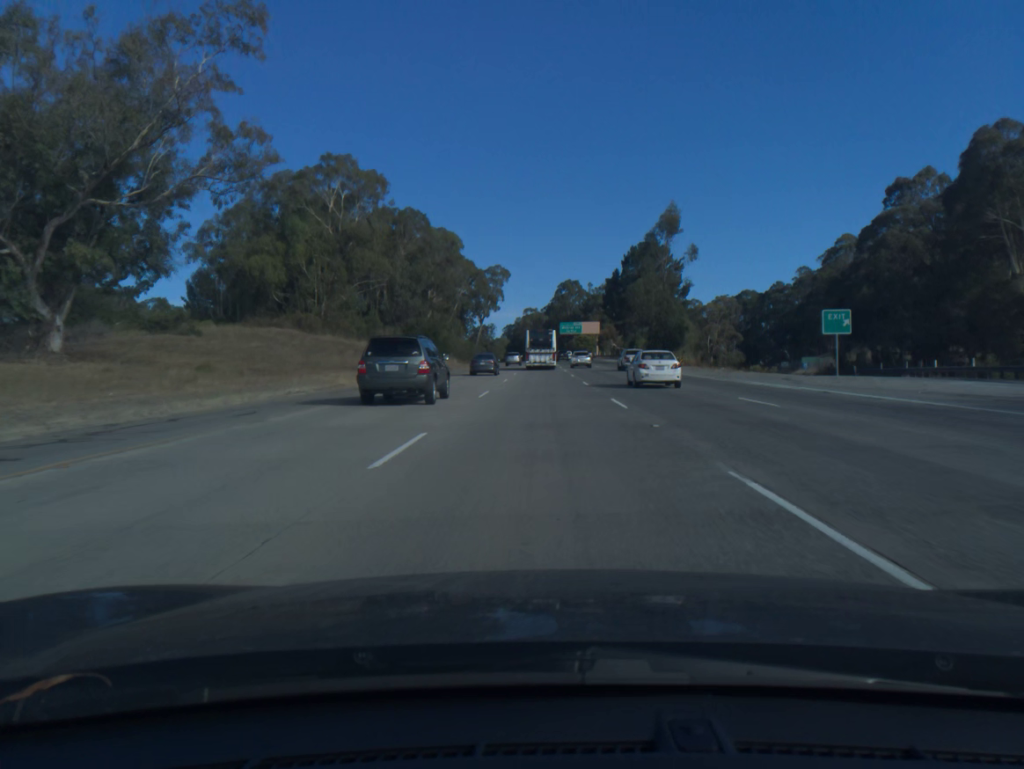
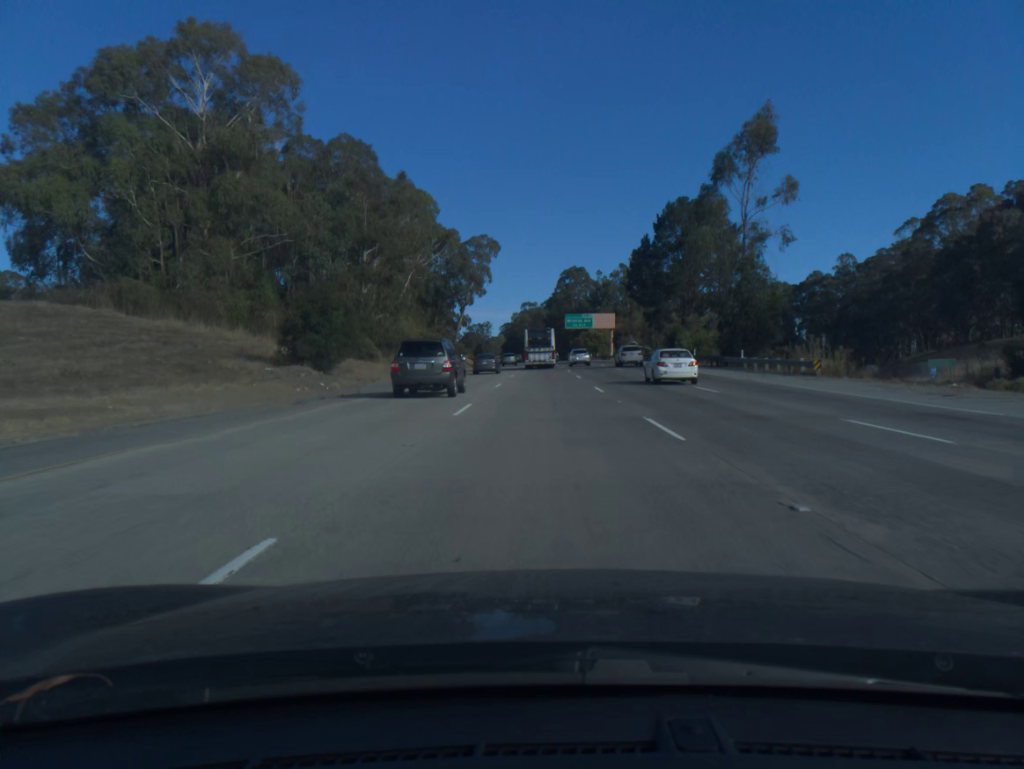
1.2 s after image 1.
(0.0, +36.4) m; 0°
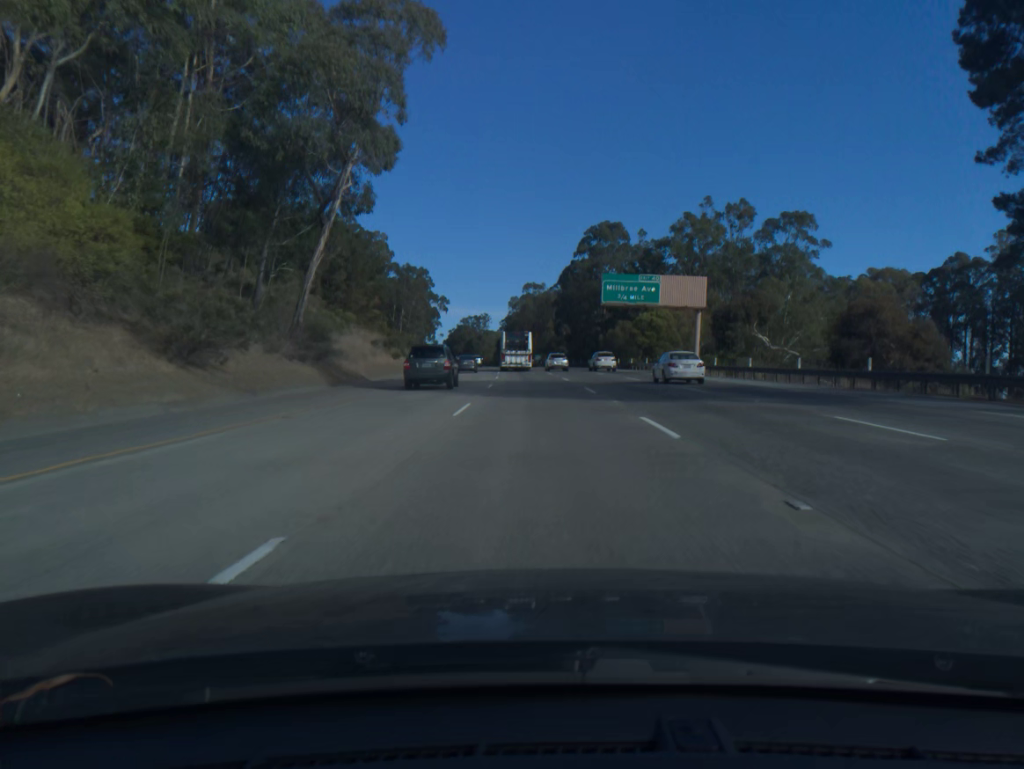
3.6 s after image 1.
(0.0, +73.0) m; -1°
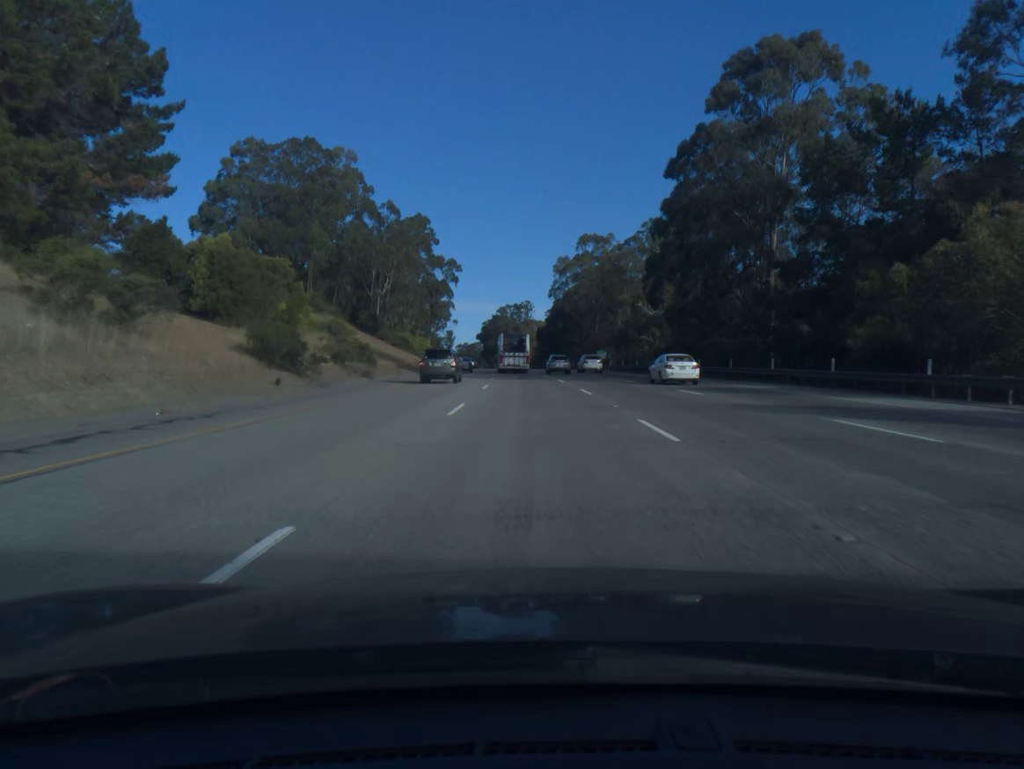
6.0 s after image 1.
(-1.9, +73.1) m; -3°
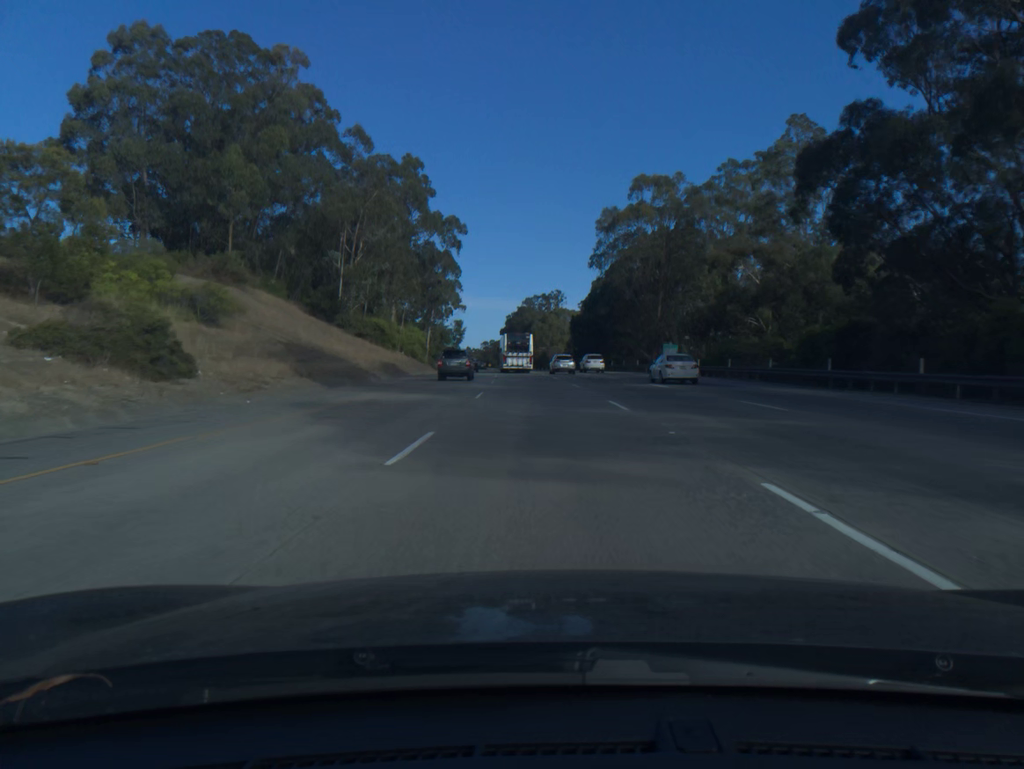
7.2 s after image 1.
(-0.7, +36.7) m; -2°
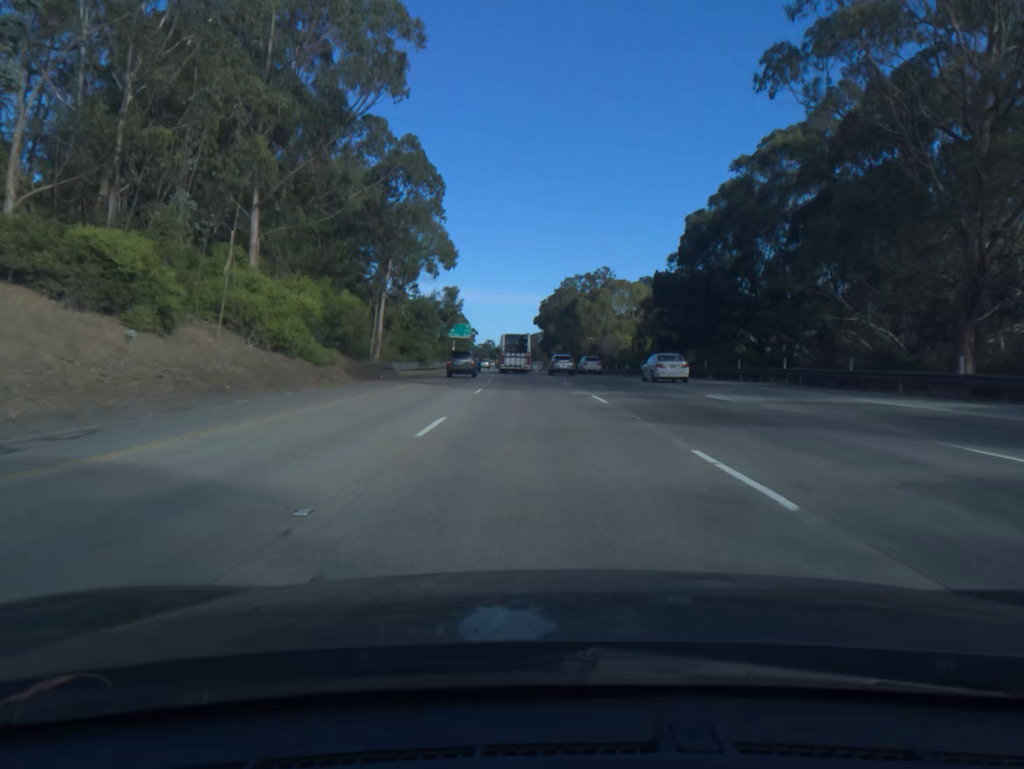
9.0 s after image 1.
(-1.3, +55.4) m; -3°
